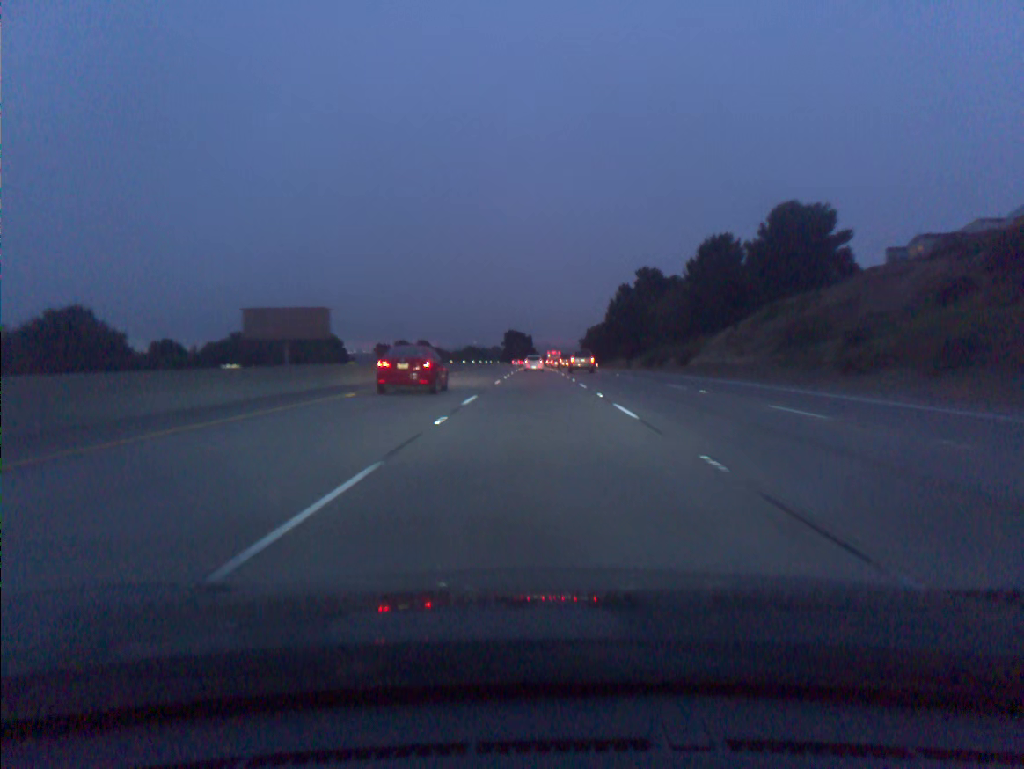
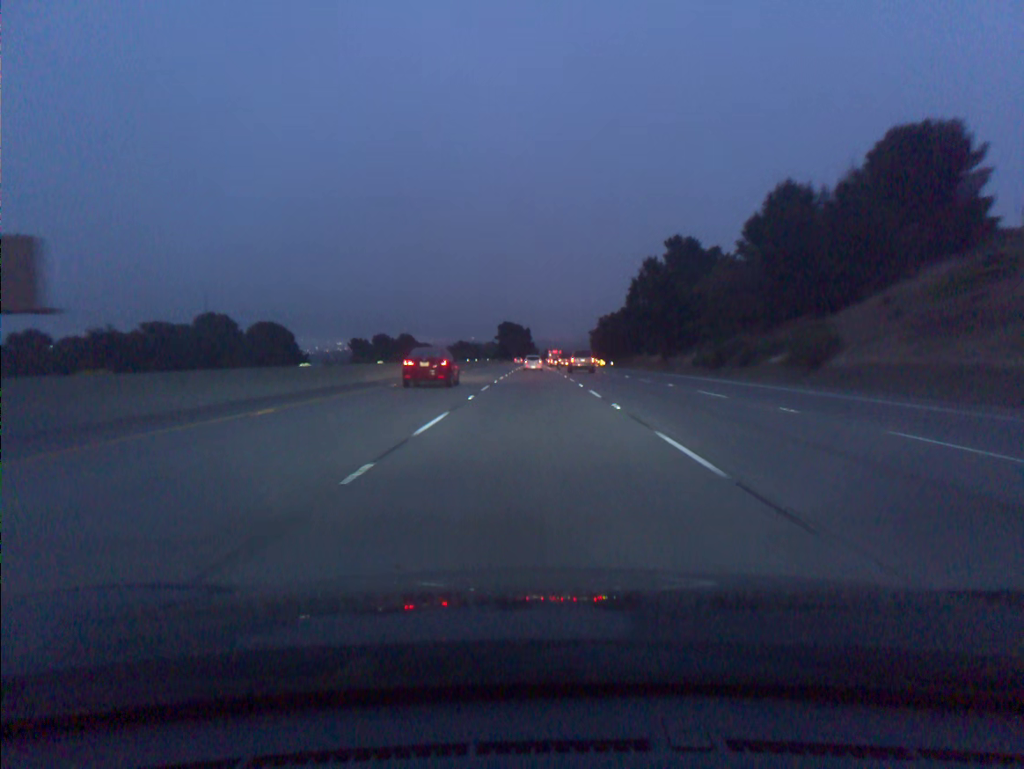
(0.0, +36.3) m; 0°
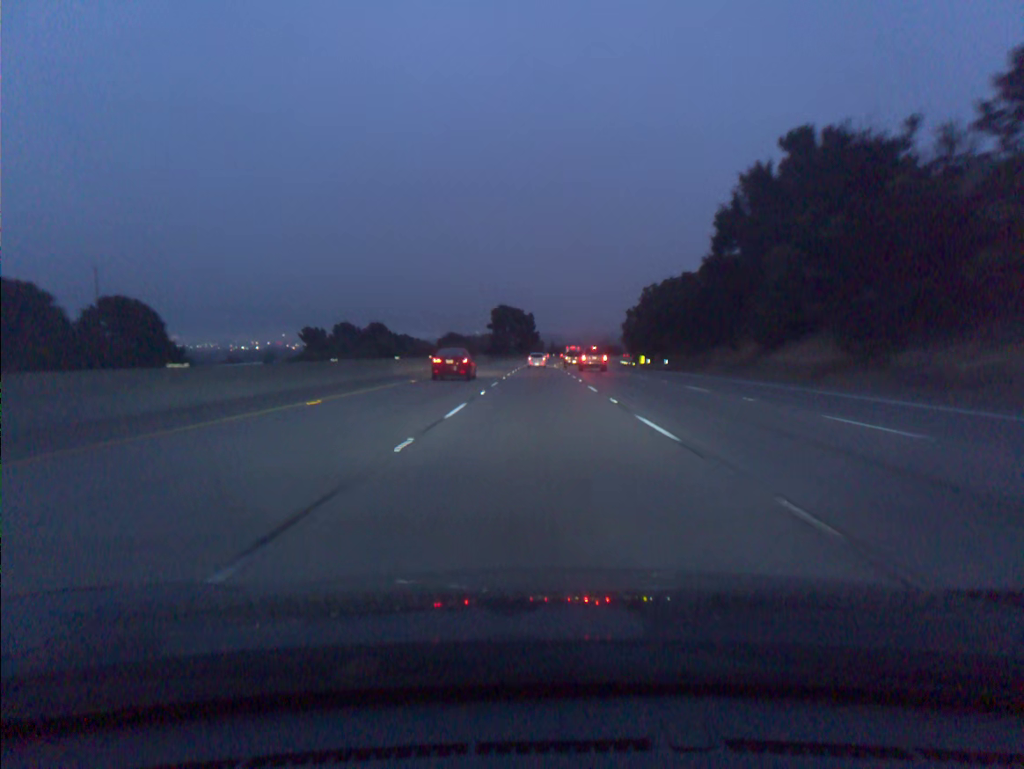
(-0.2, +55.2) m; 0°
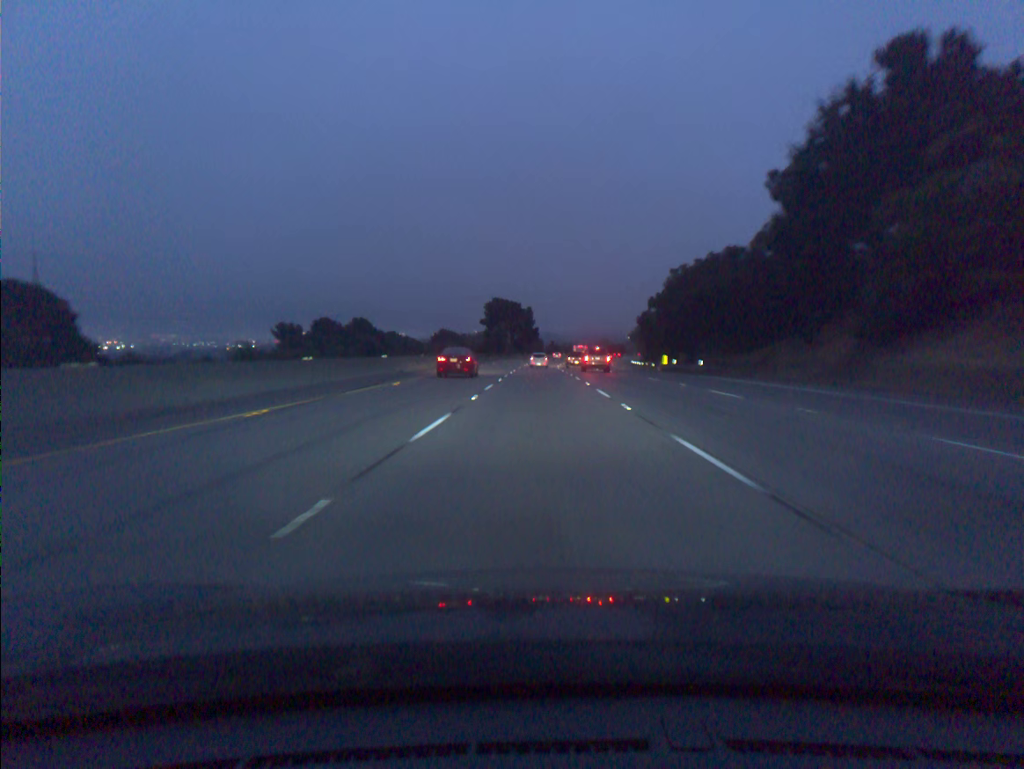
(0.0, +18.5) m; 0°
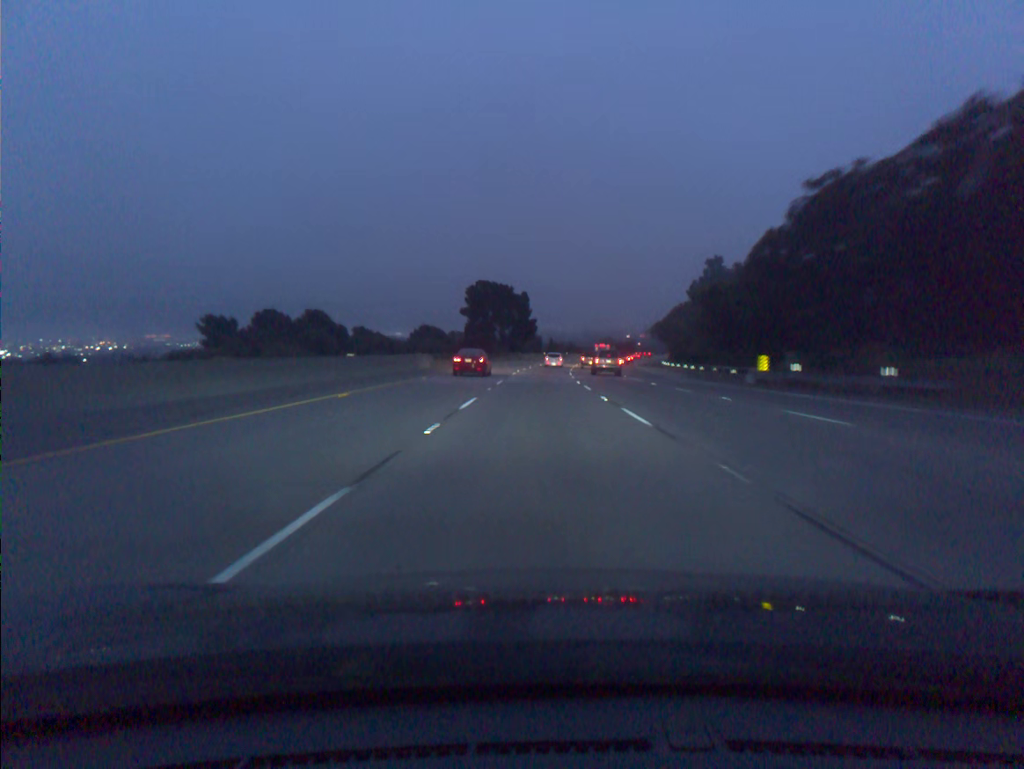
(+0.1, +37.2) m; 0°
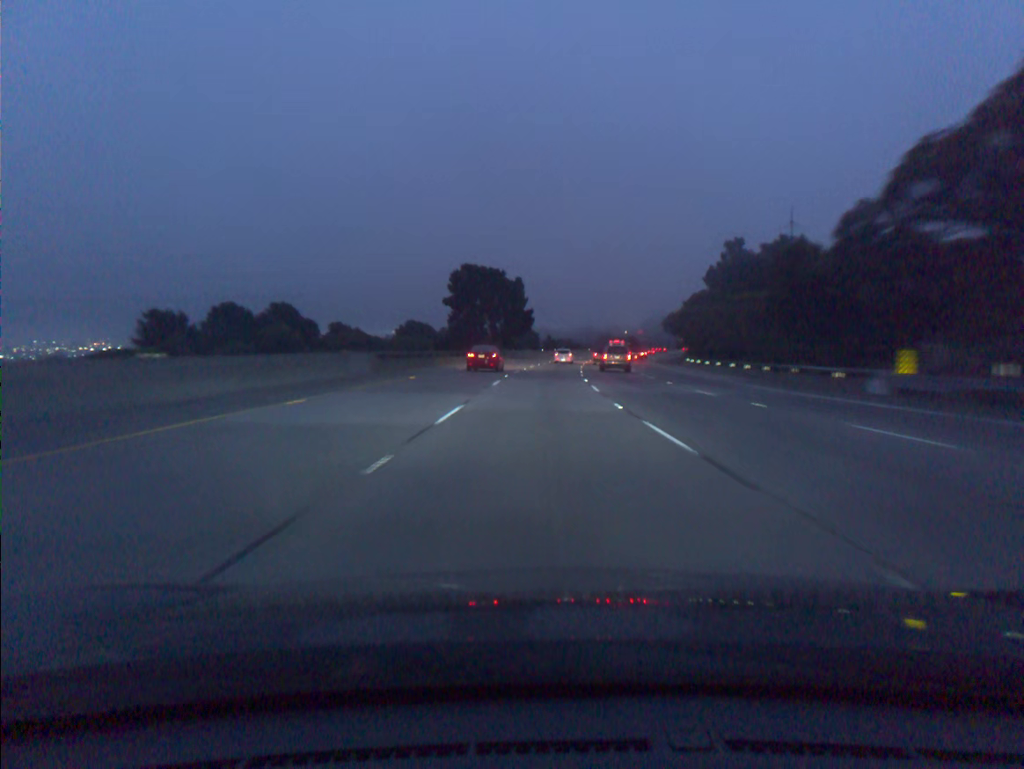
(0.0, +18.7) m; 0°
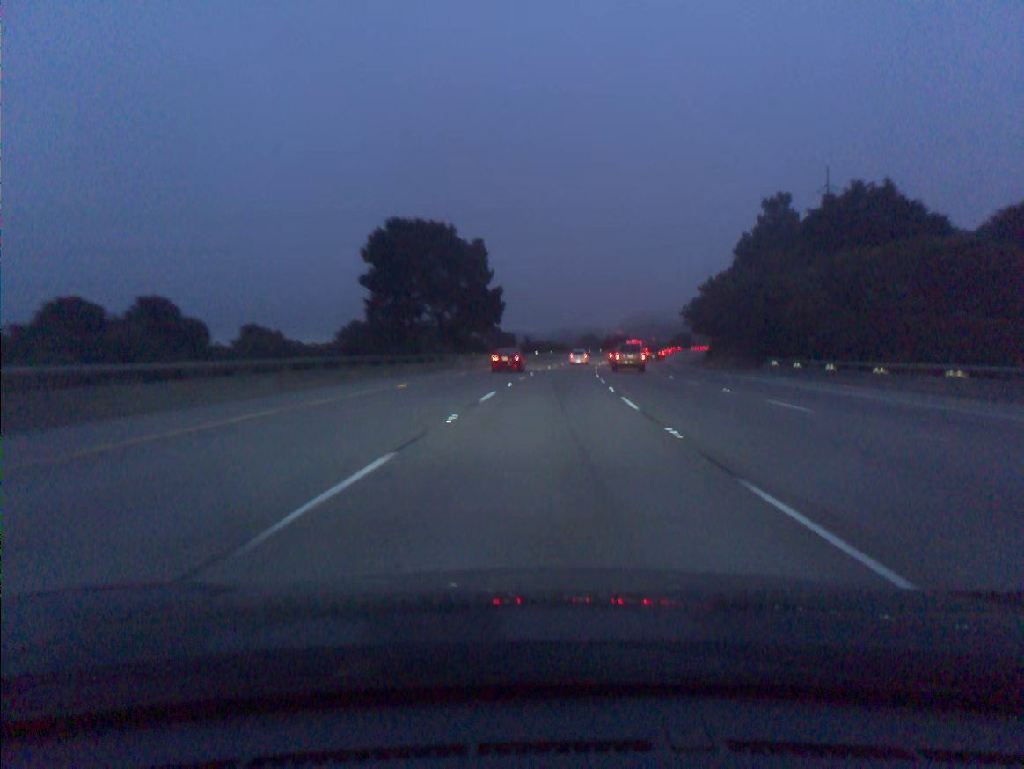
(+0.4, +37.3) m; +2°
